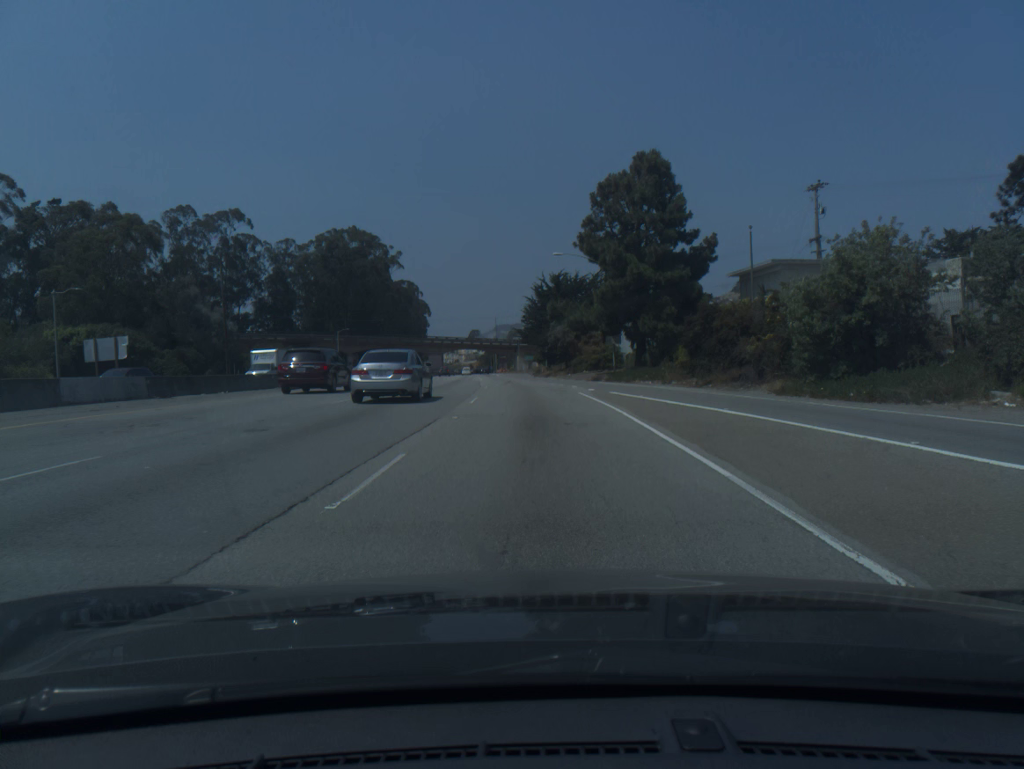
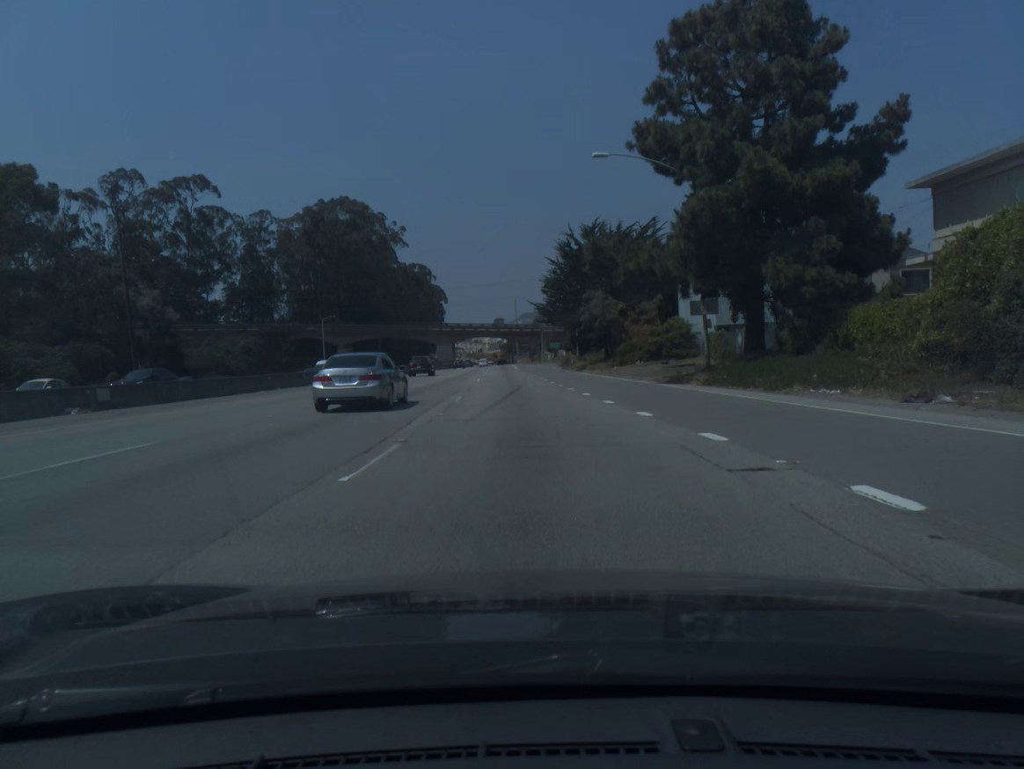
(-0.4, +28.1) m; -2°
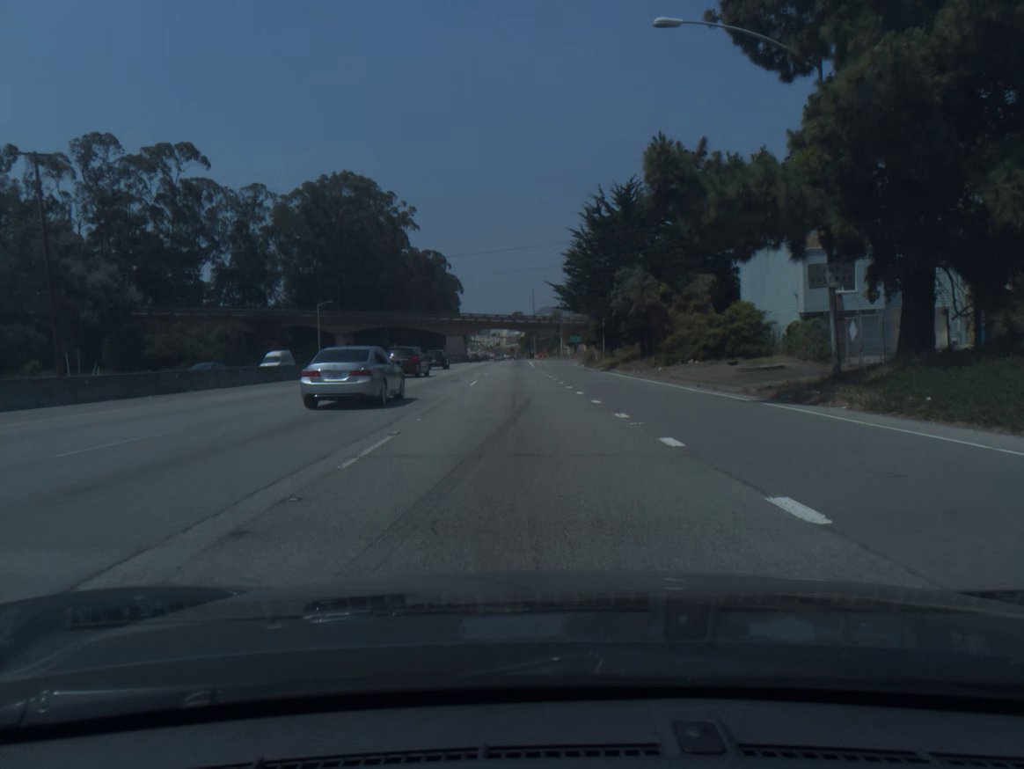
(-0.2, +13.9) m; -1°
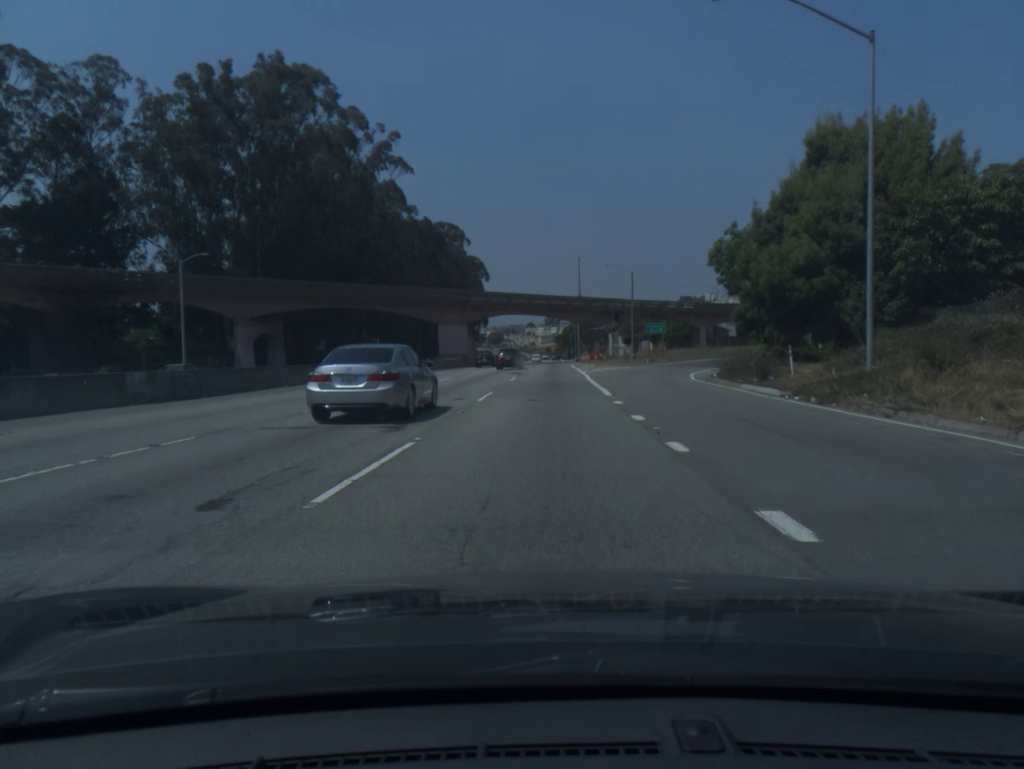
(-1.8, +54.6) m; -3°
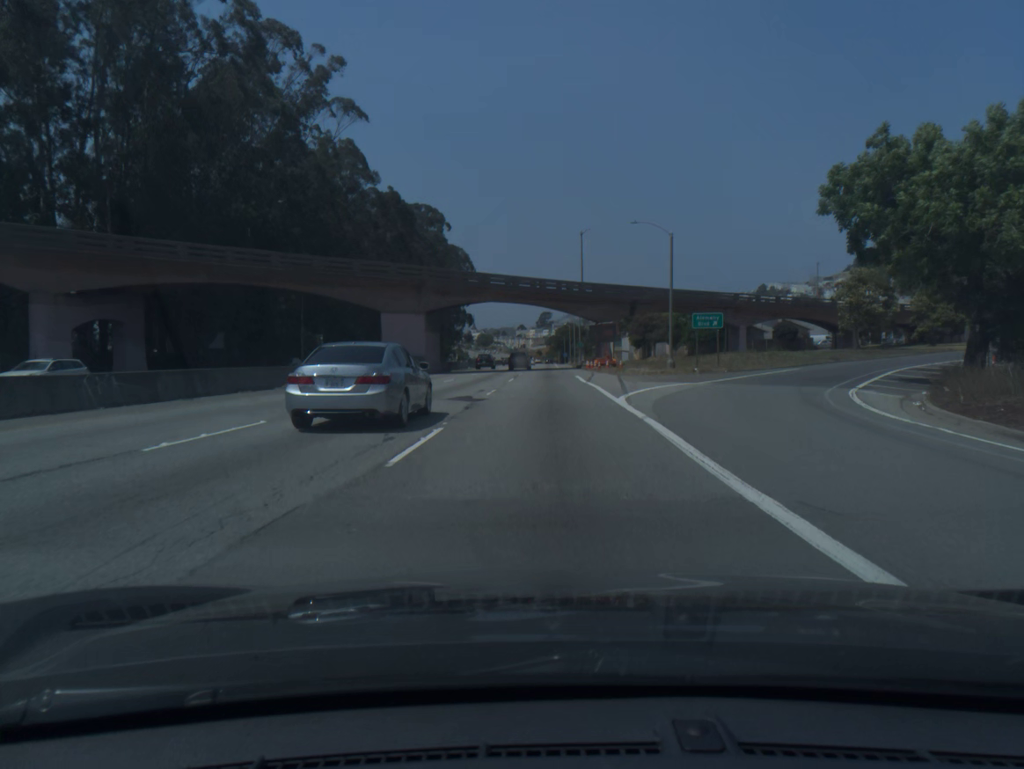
(+0.1, +26.8) m; 0°
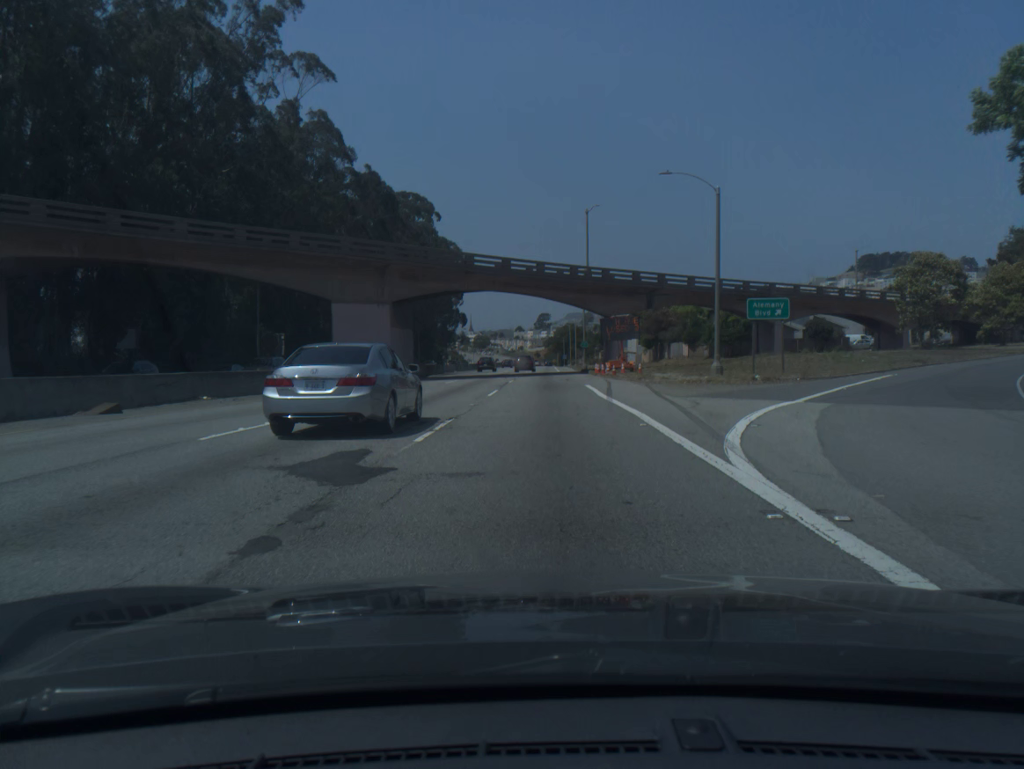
(+0.1, +13.2) m; 0°
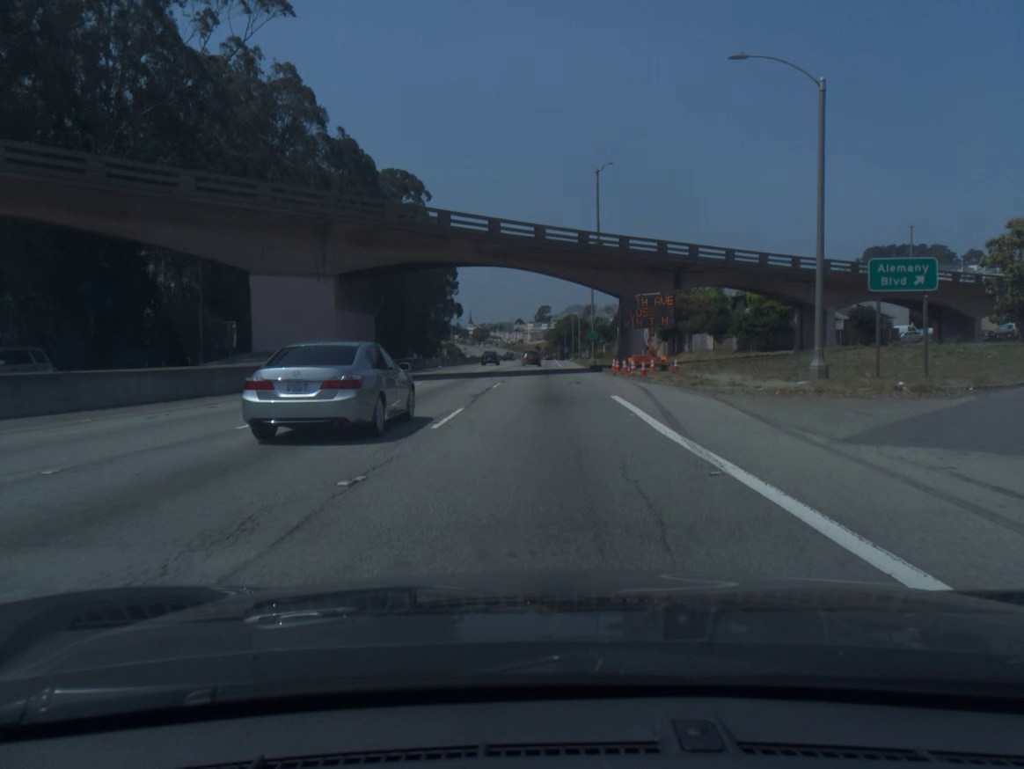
(0.0, +13.1) m; 0°
